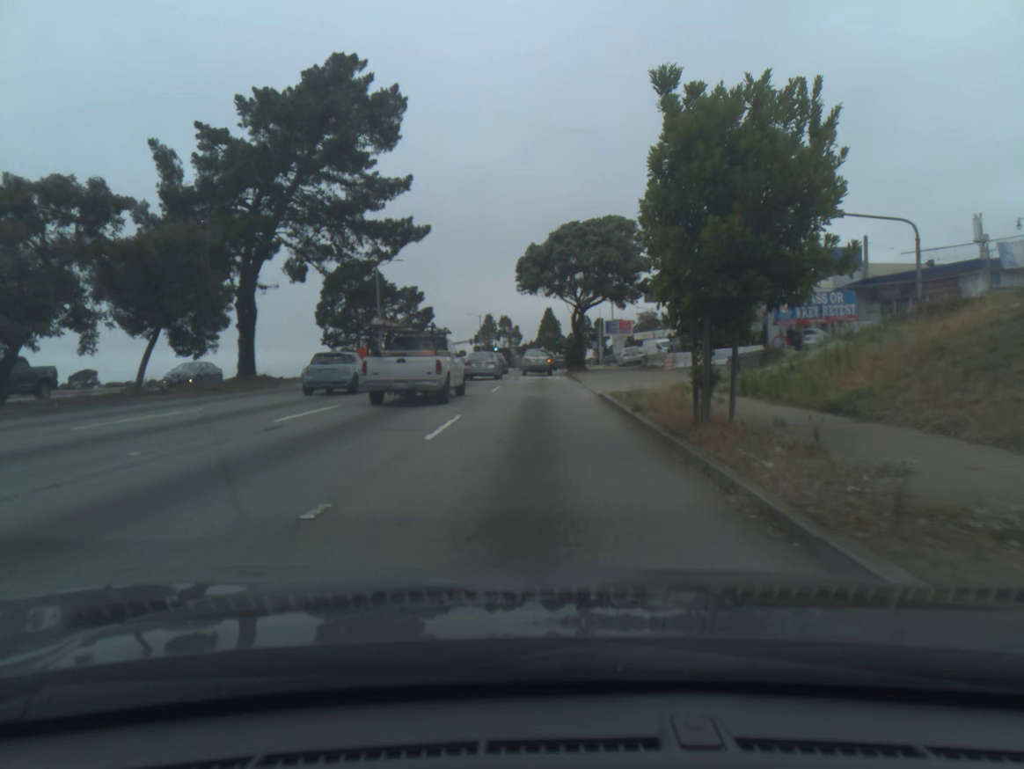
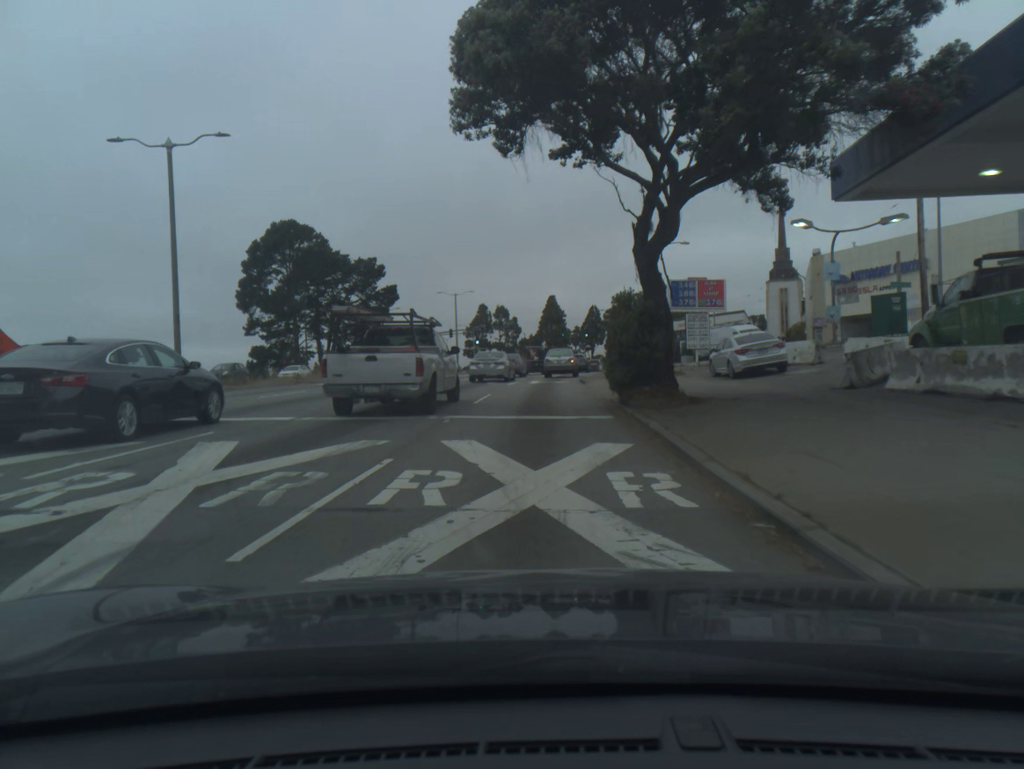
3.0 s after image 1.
(-0.1, +36.3) m; 0°
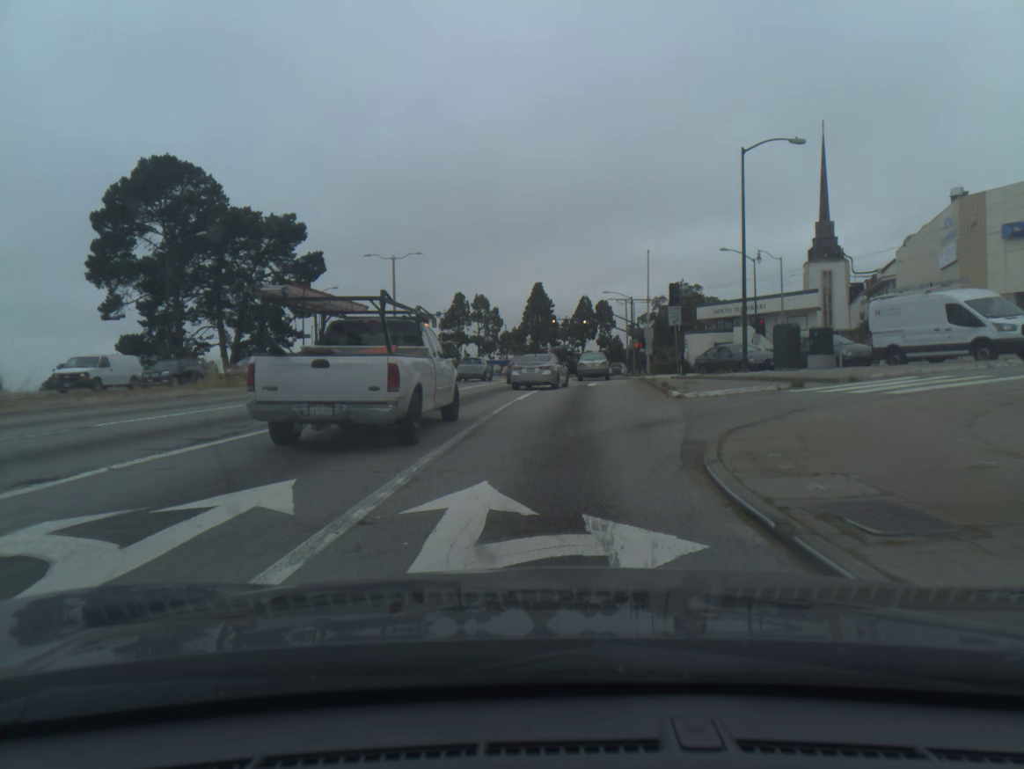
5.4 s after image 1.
(0.0, +30.6) m; +1°
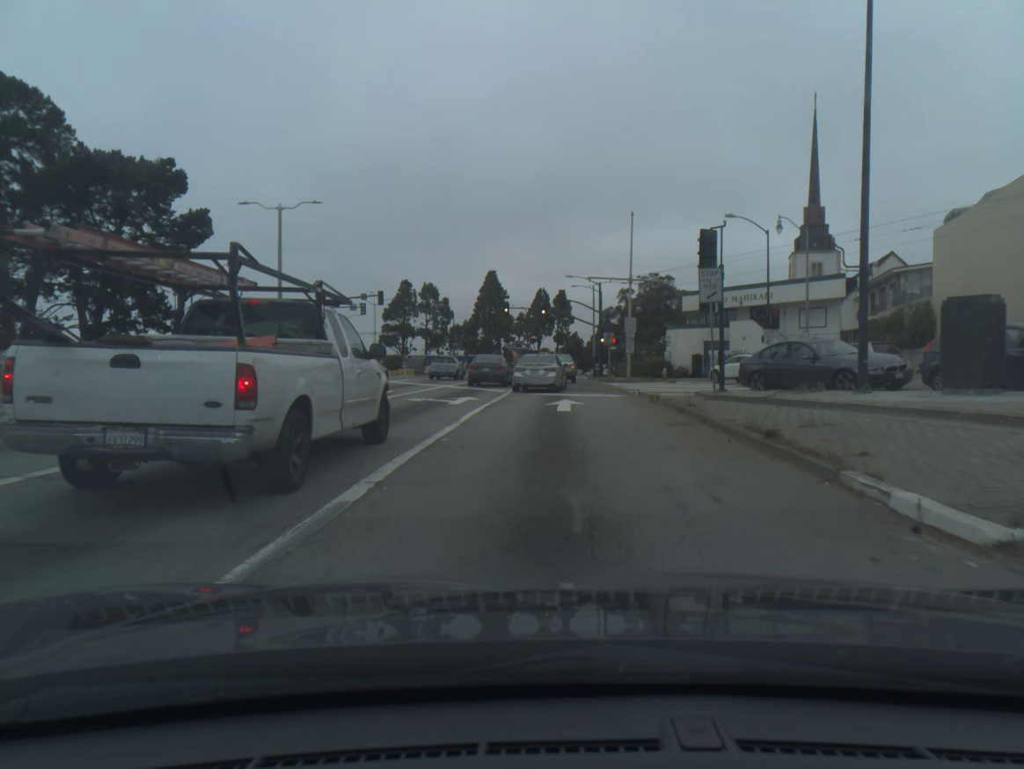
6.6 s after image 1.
(+0.5, +16.1) m; +3°
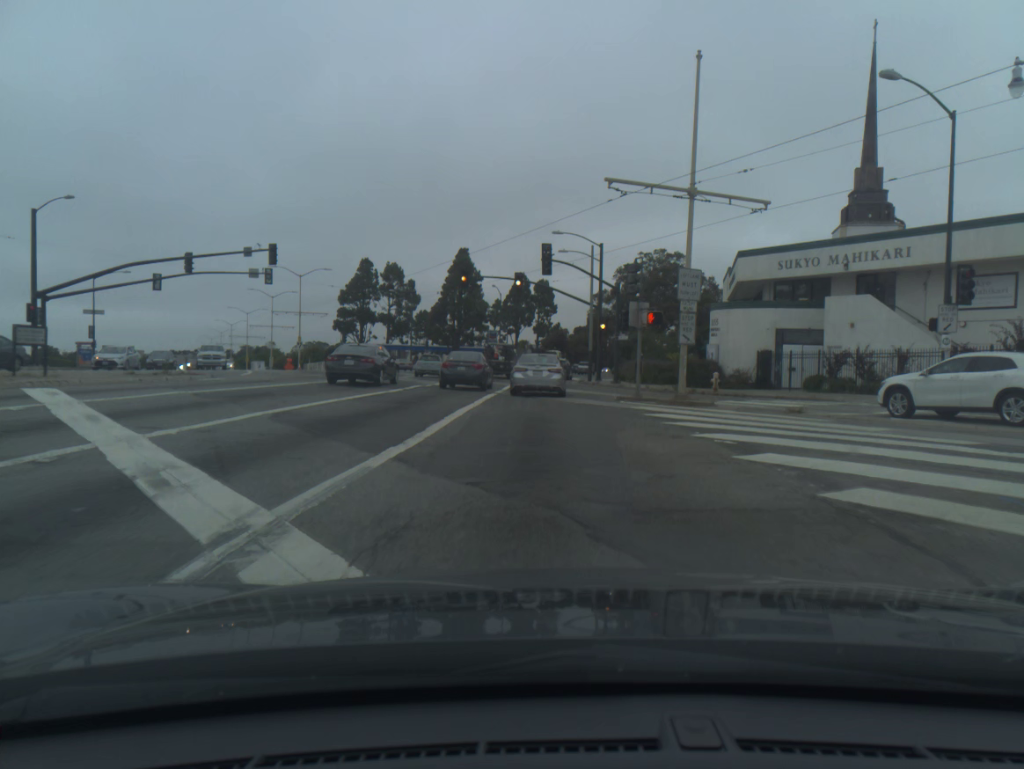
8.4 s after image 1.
(+0.5, +24.5) m; +1°
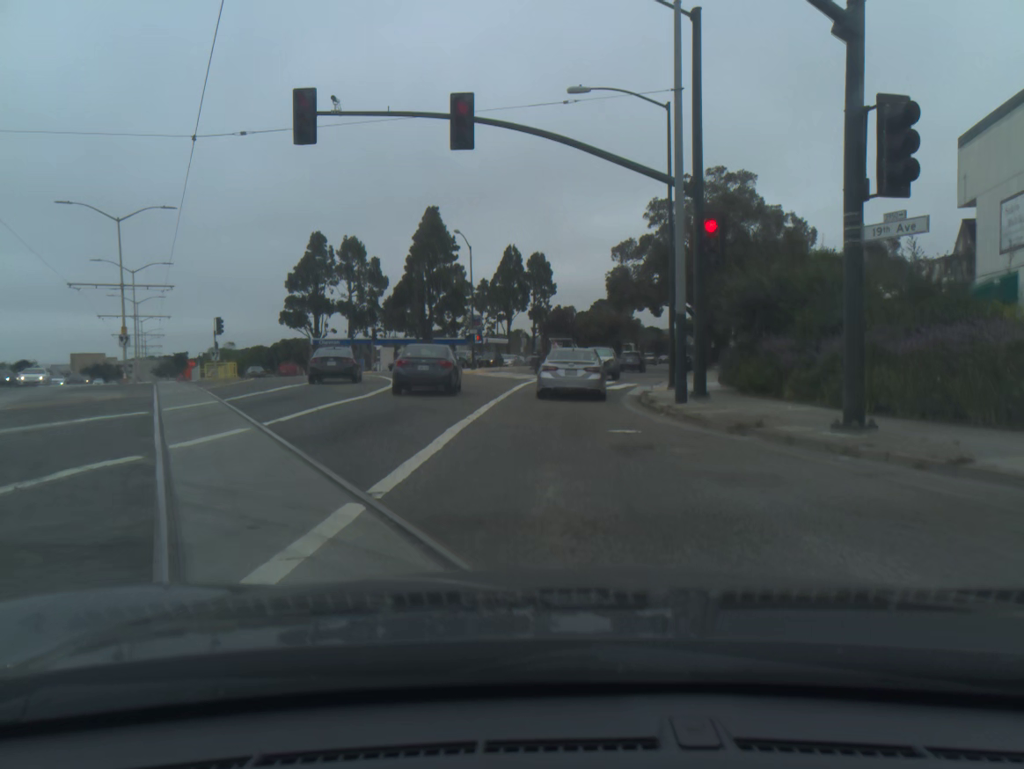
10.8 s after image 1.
(0.0, +34.5) m; 0°
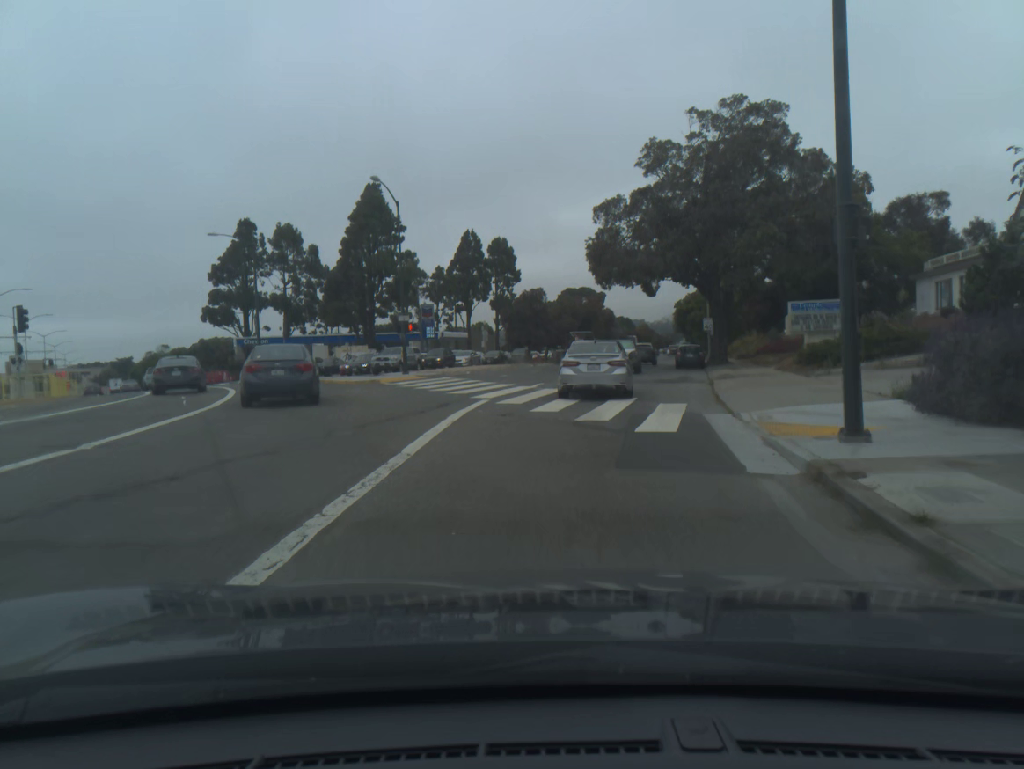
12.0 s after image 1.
(+0.2, +17.0) m; +3°
